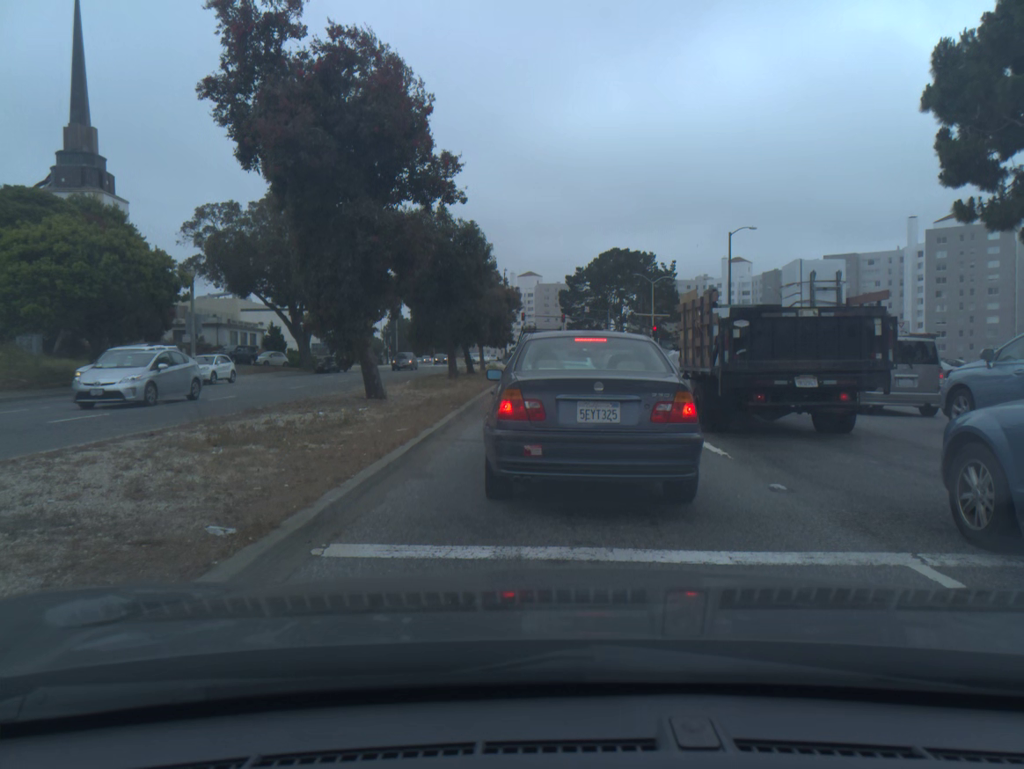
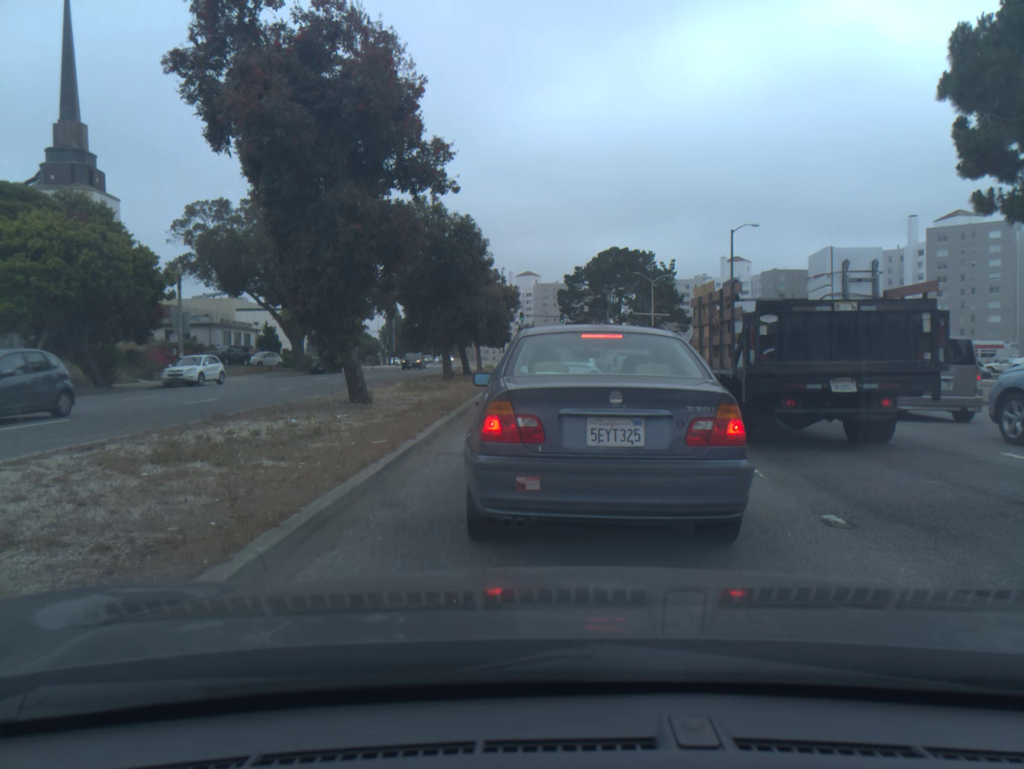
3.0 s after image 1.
(0.0, +1.5) m; 0°
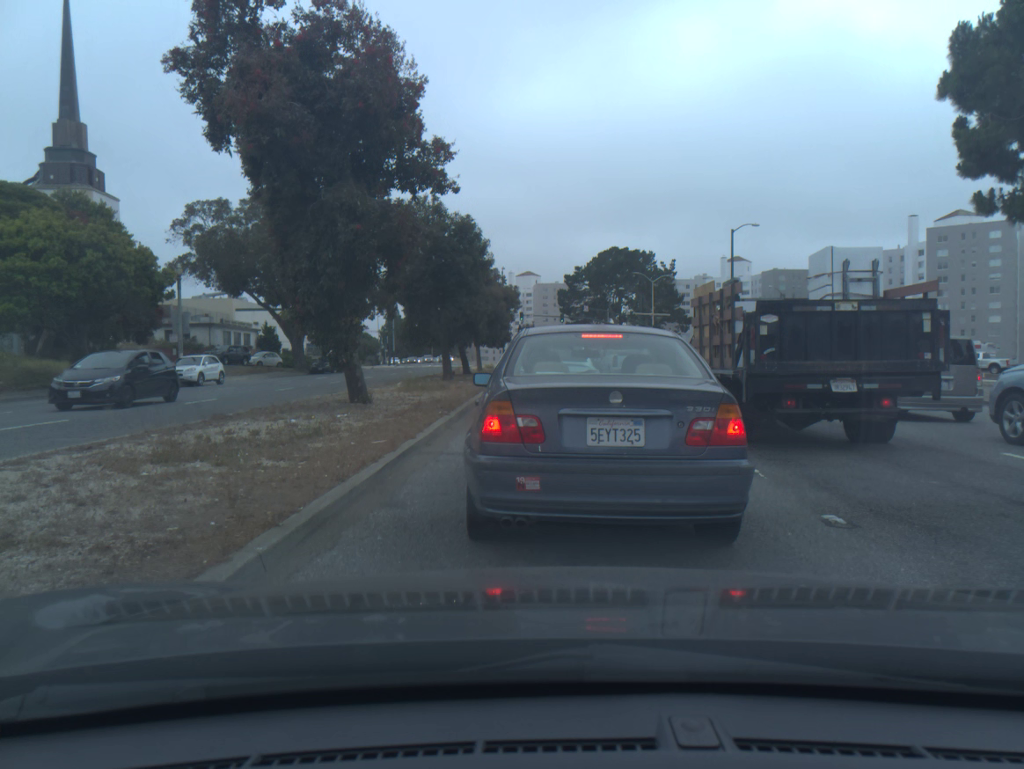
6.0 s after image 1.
(0.0, 0.0) m; 0°
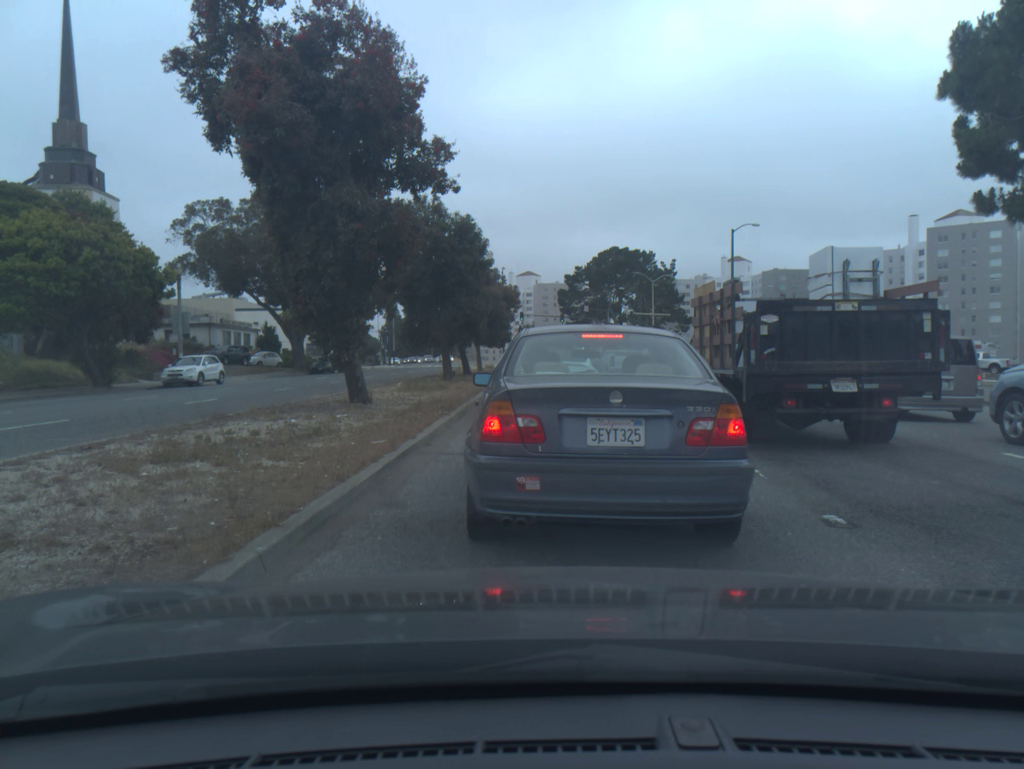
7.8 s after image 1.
(0.0, 0.0) m; 0°
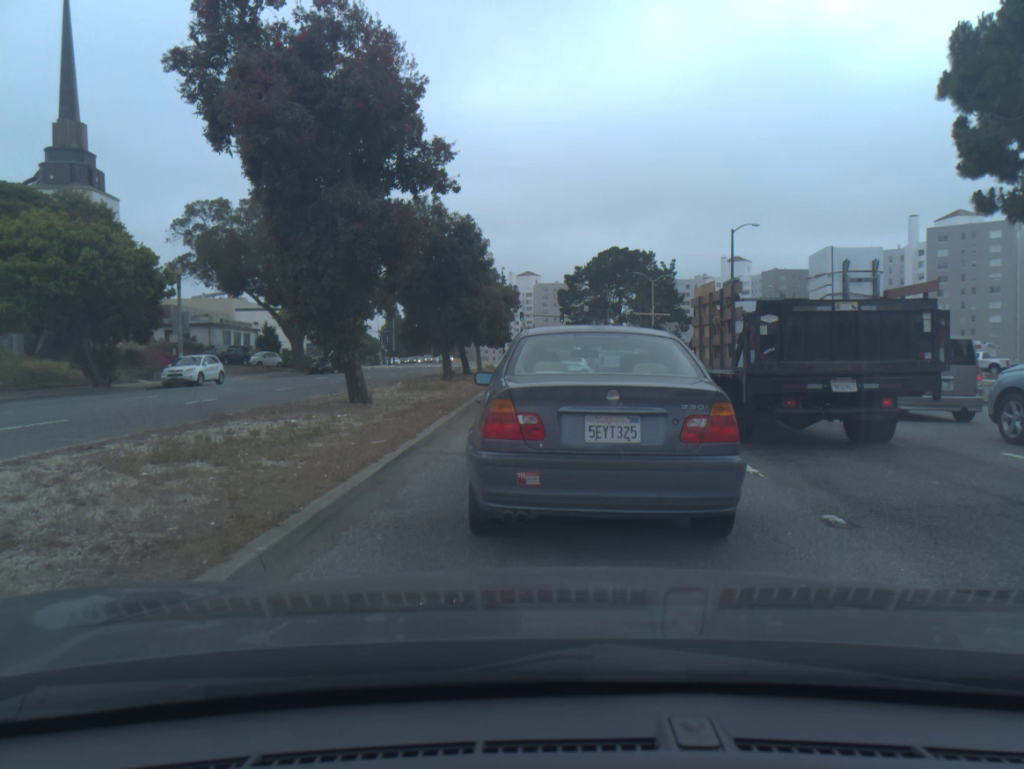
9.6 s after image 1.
(0.0, 0.0) m; 0°
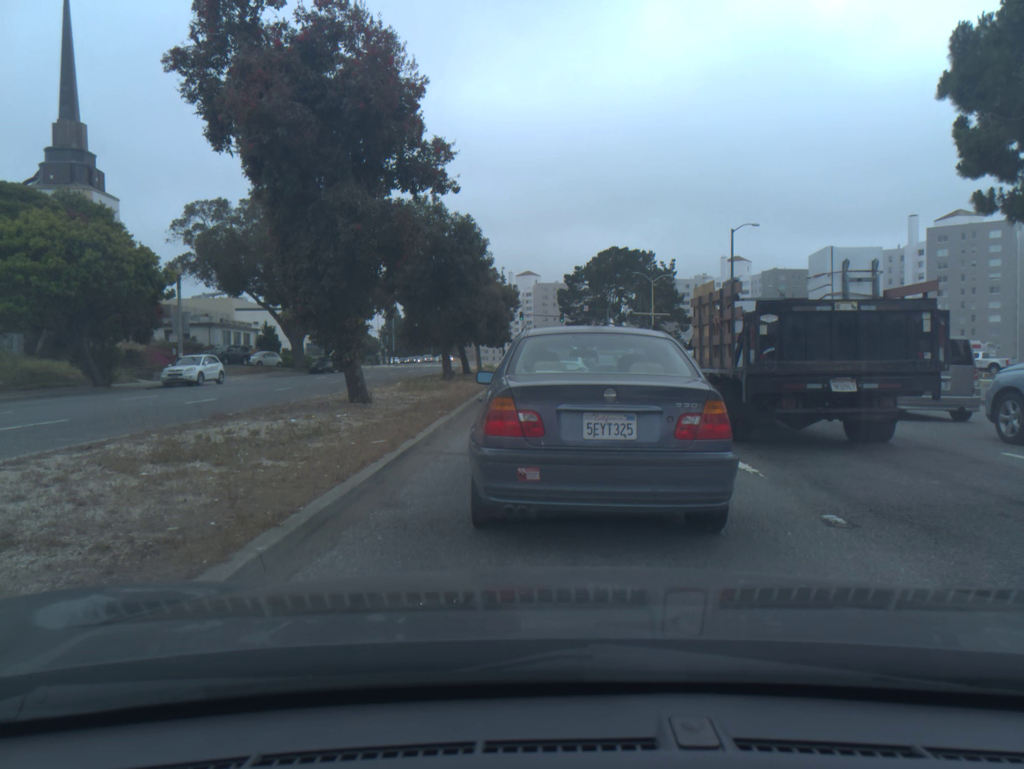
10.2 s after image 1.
(0.0, 0.0) m; 0°
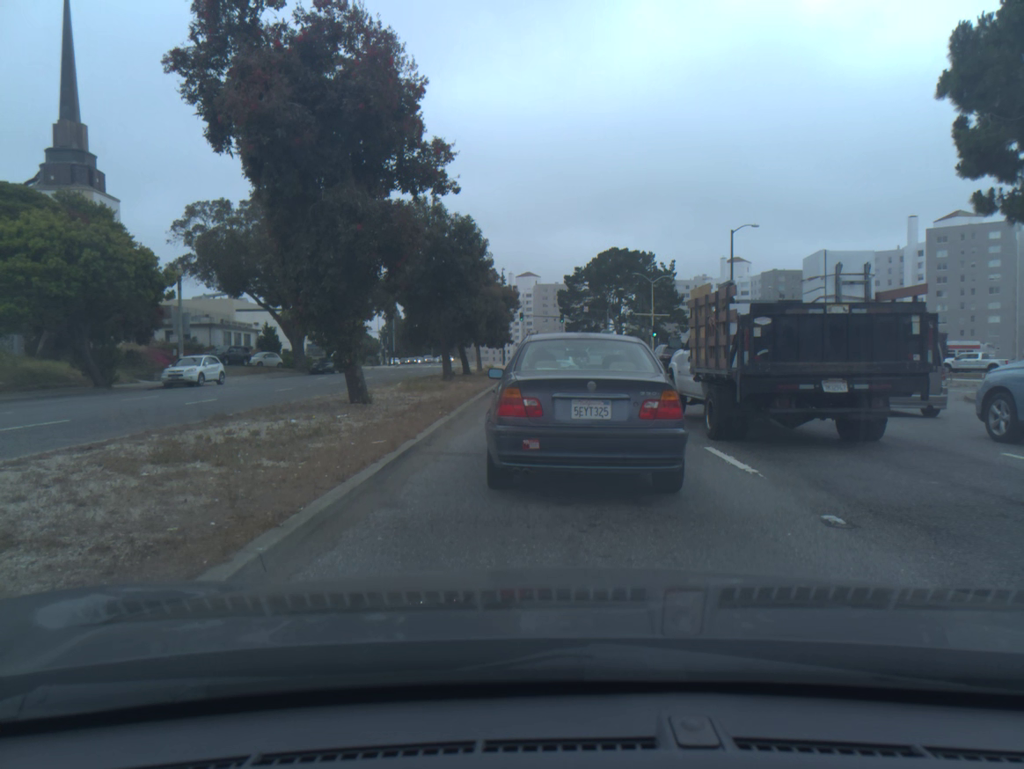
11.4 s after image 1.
(0.0, 0.0) m; 0°
